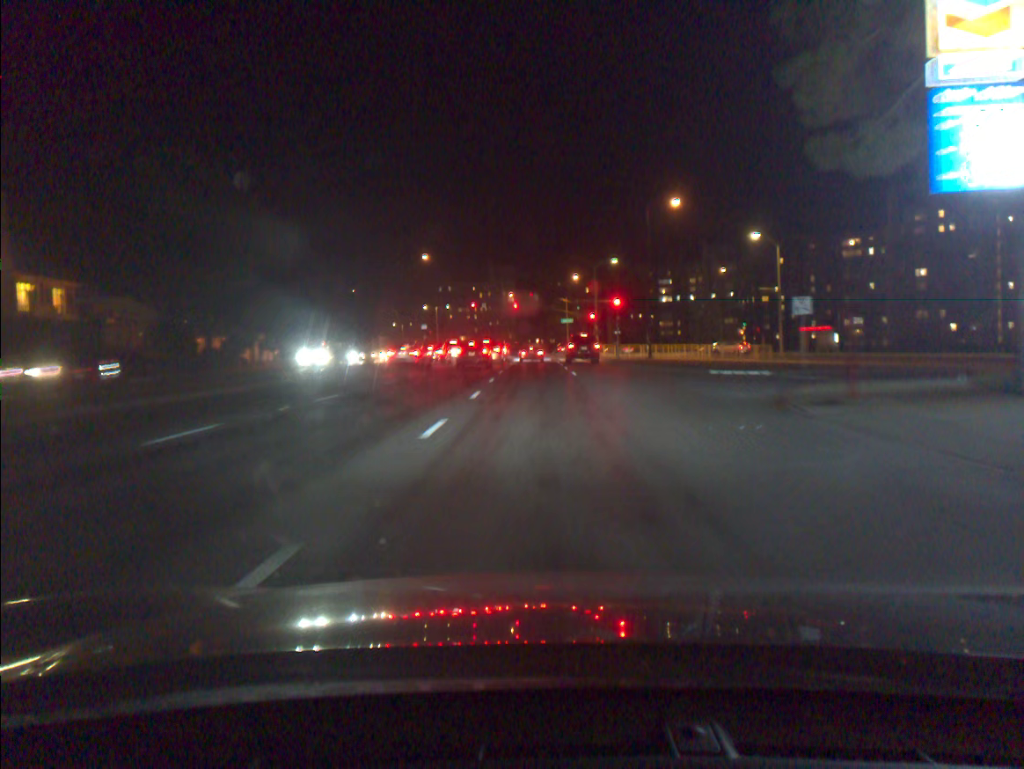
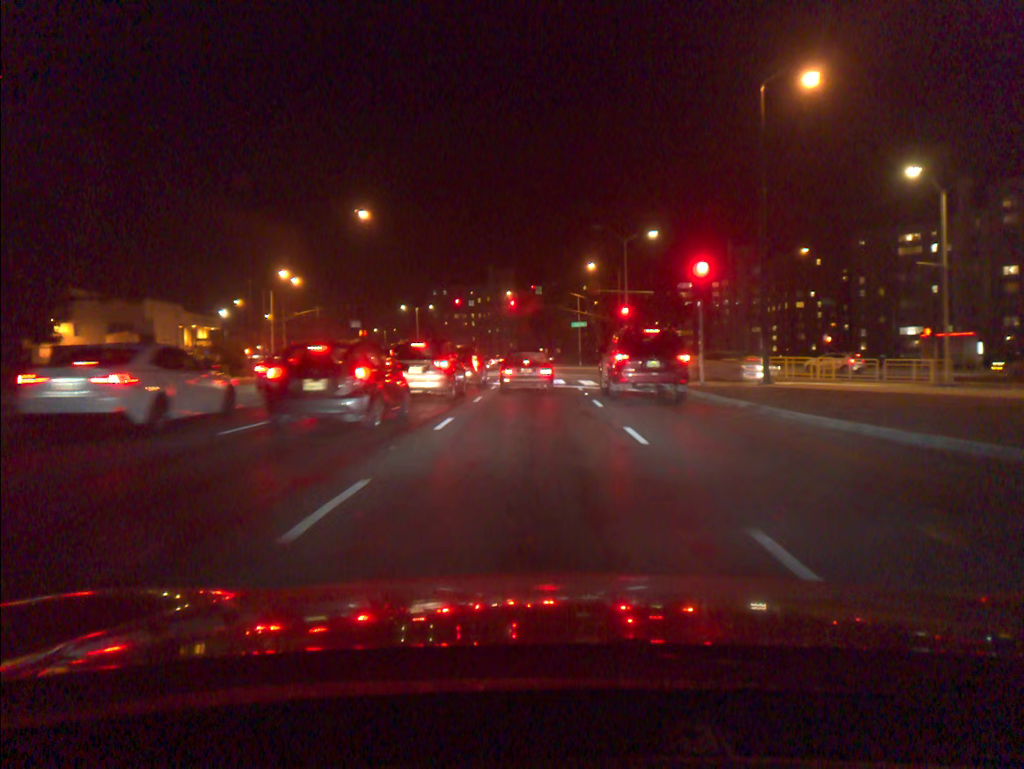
(-0.2, +28.2) m; -1°
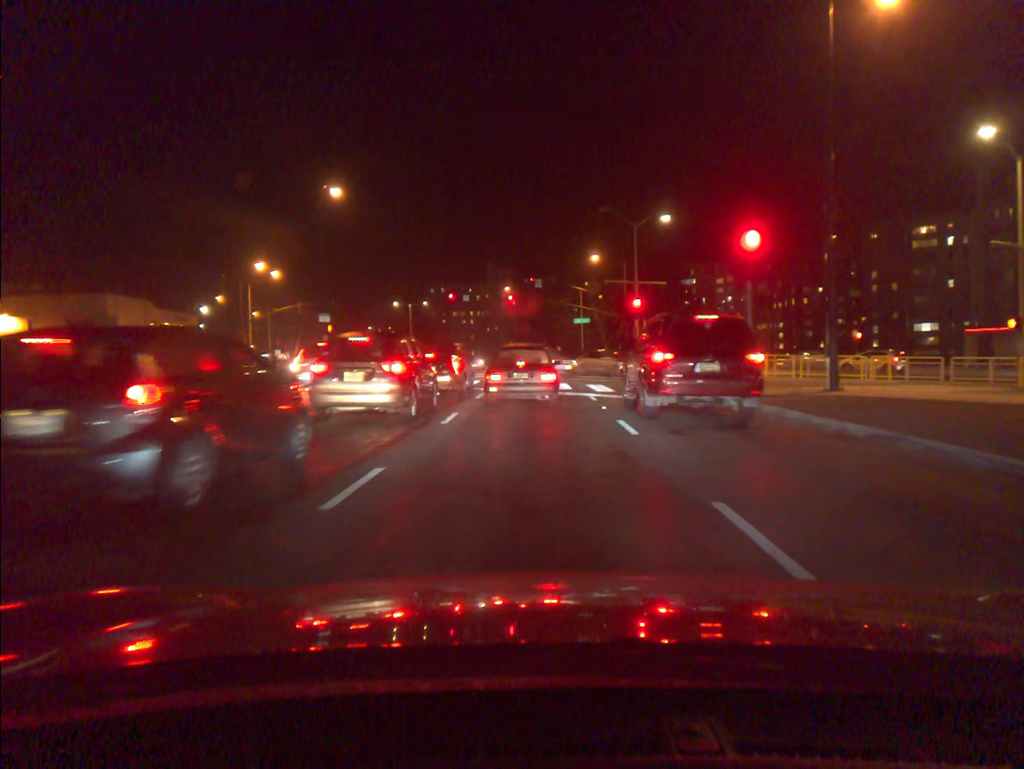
(0.0, +6.6) m; 0°
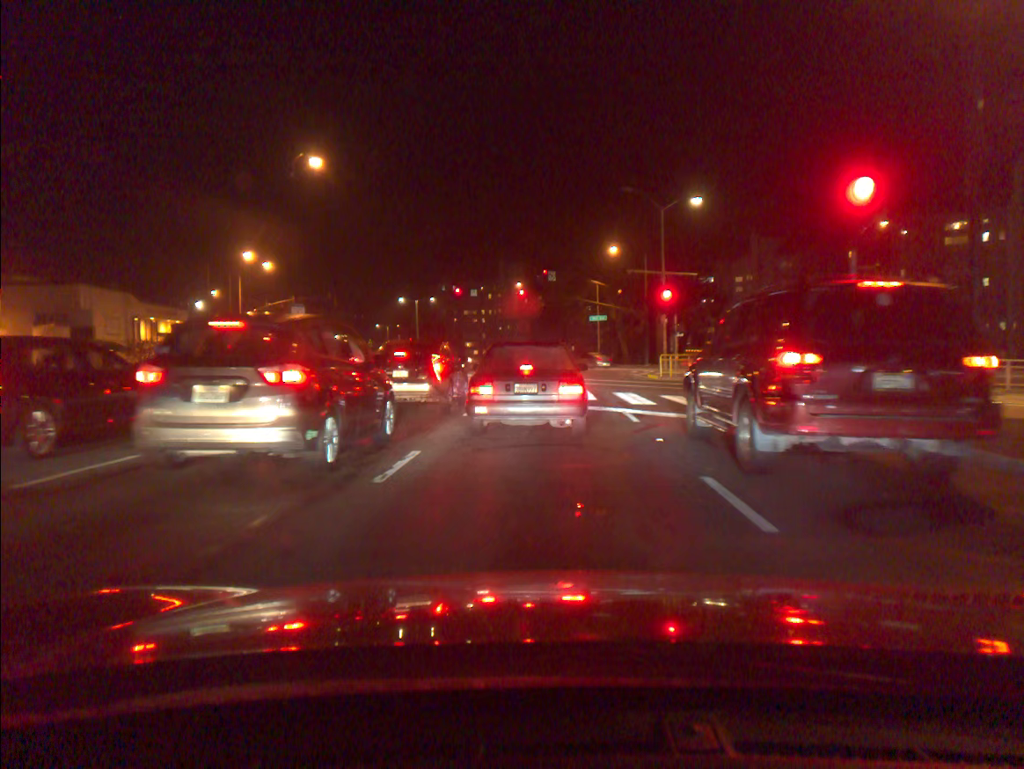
(-0.1, +6.4) m; -1°
